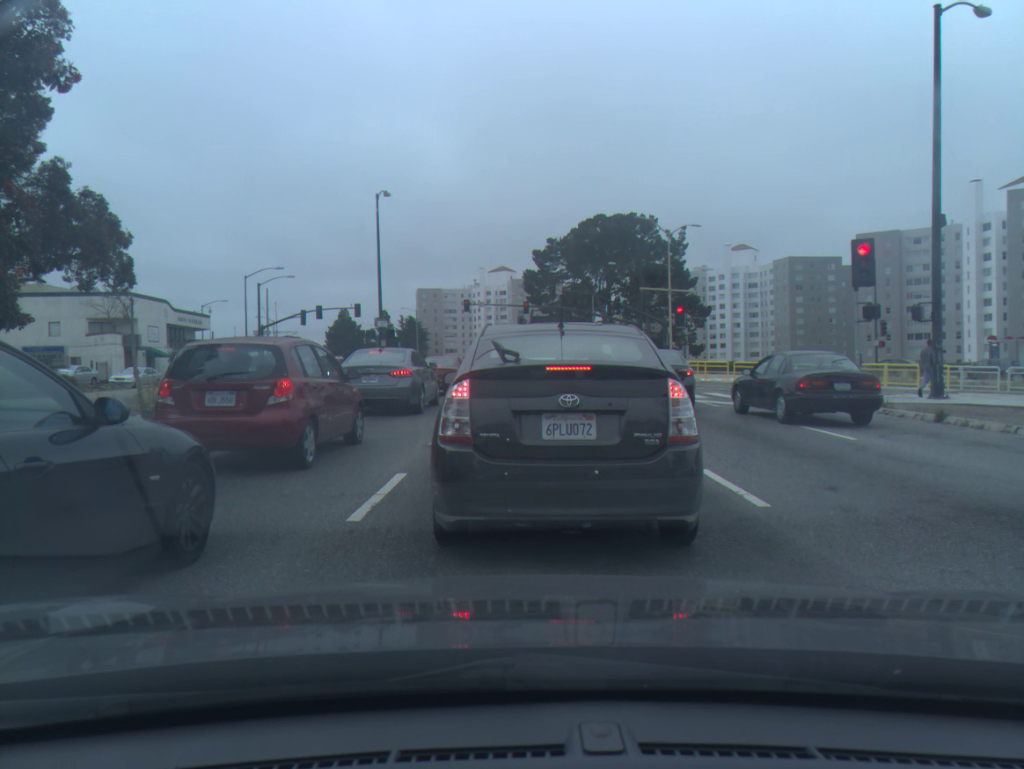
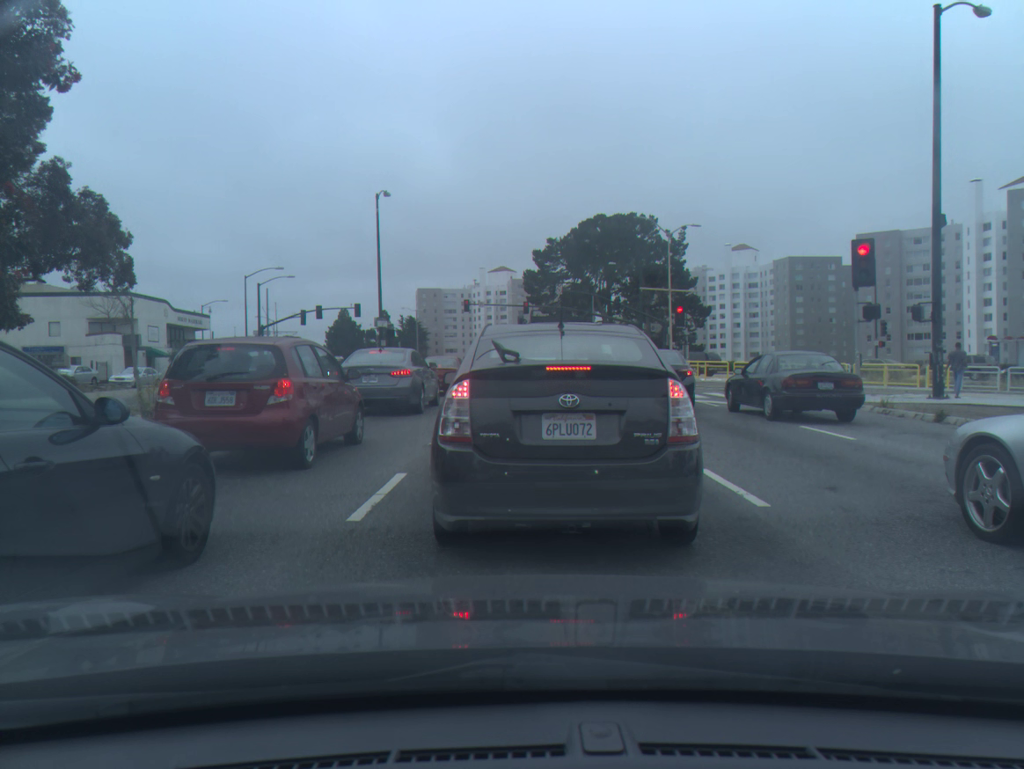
(0.0, 0.0) m; 0°
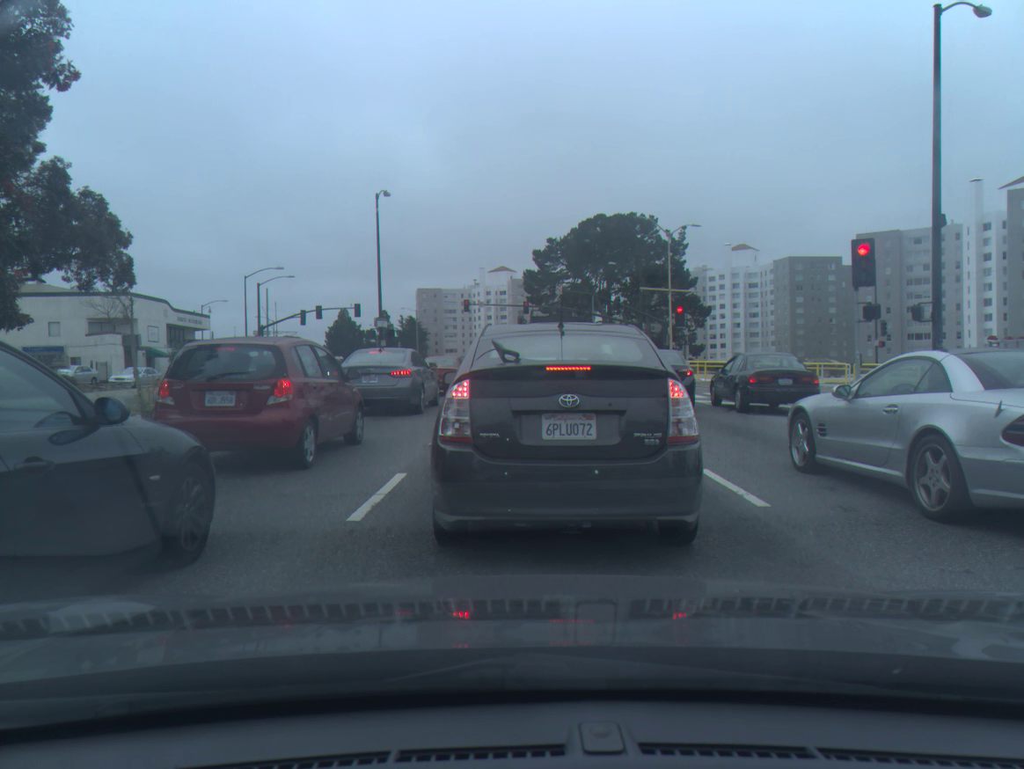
(0.0, 0.0) m; 0°
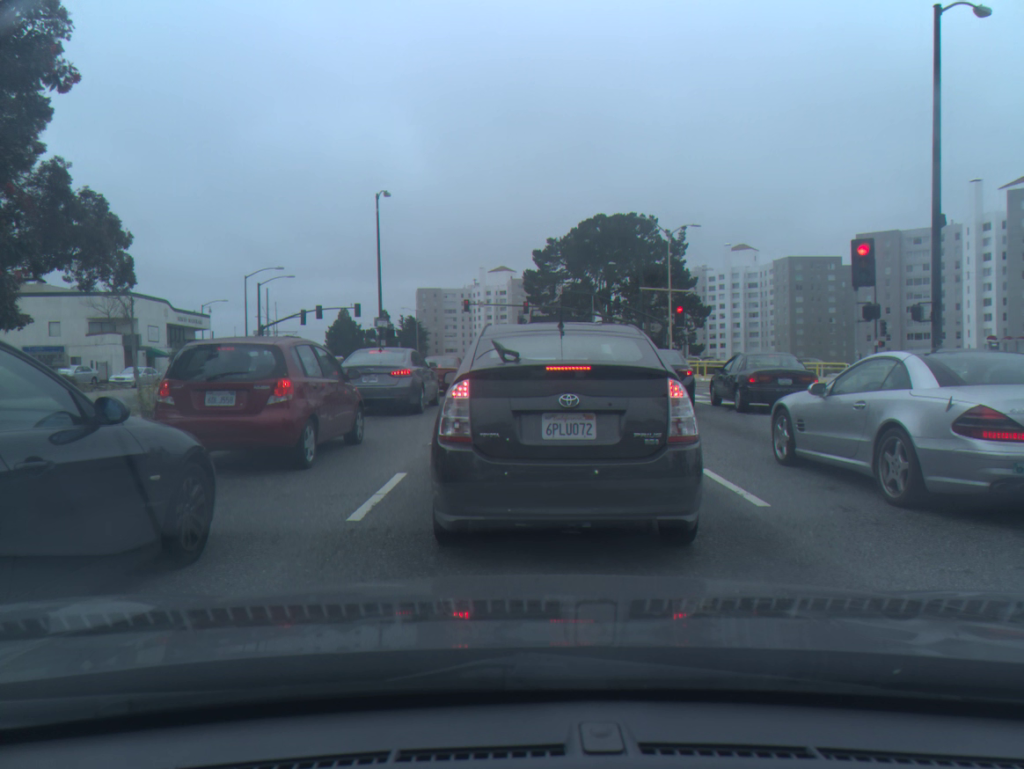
(0.0, 0.0) m; 0°
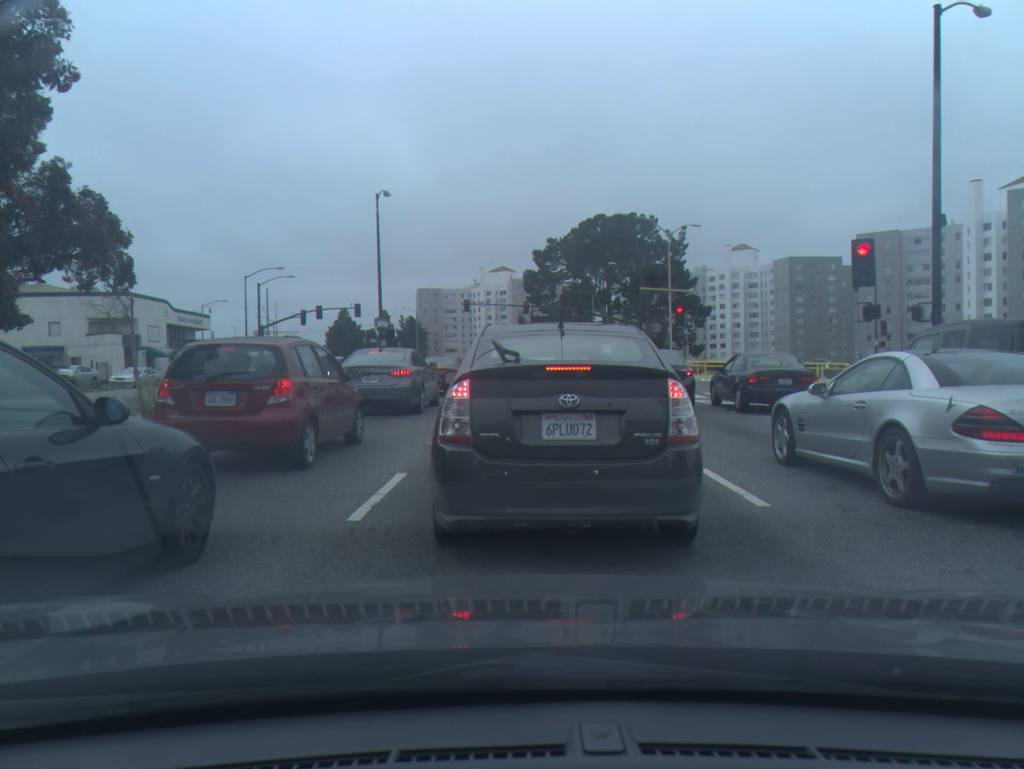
(0.0, 0.0) m; 0°
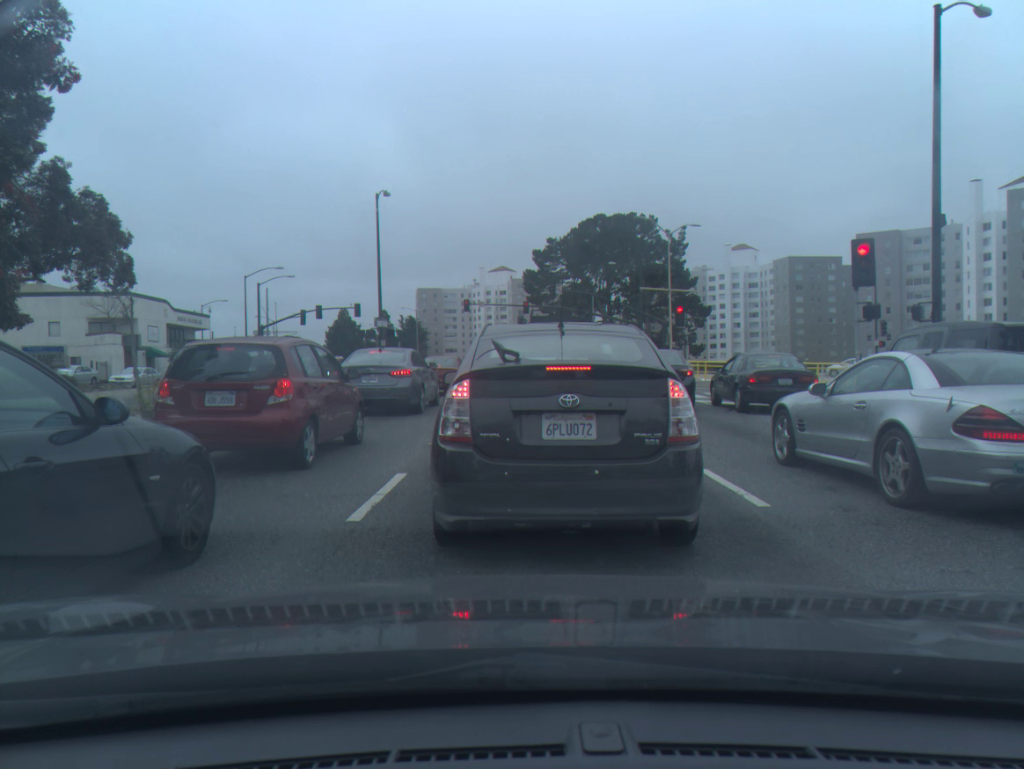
(0.0, +0.1) m; 0°
